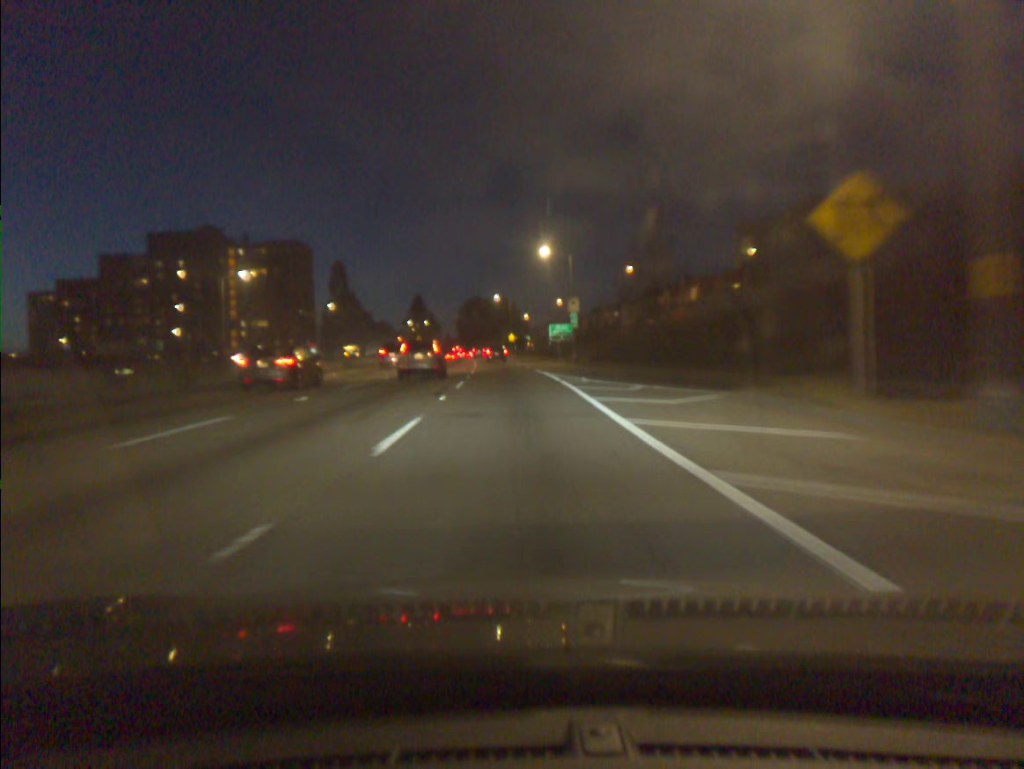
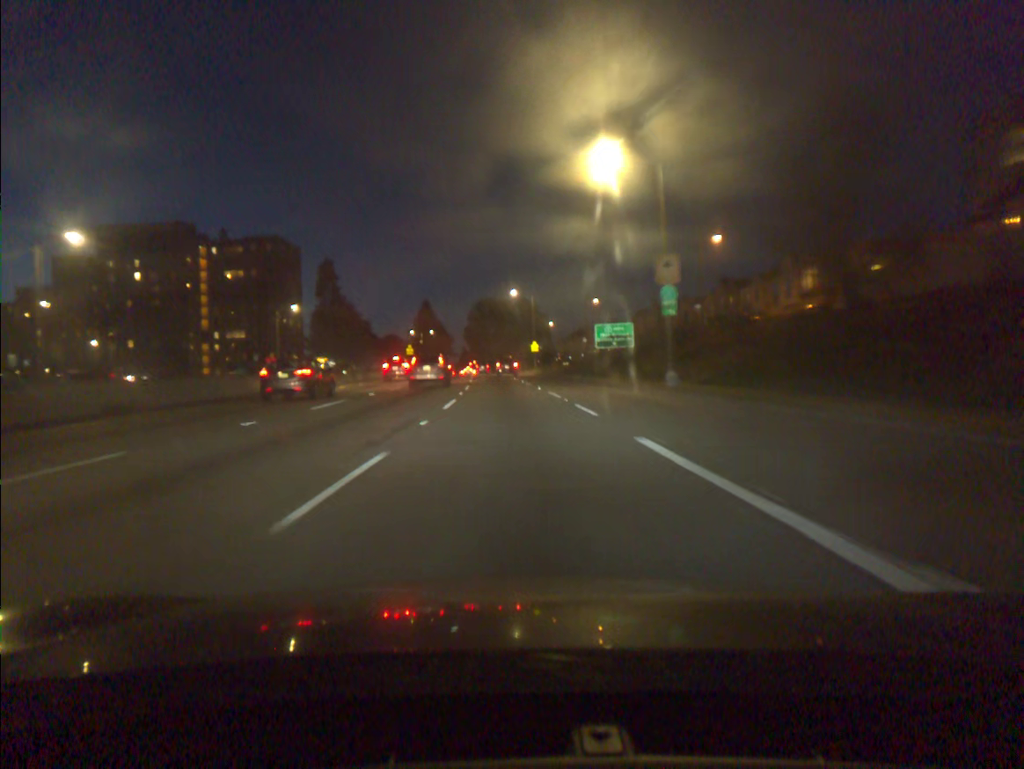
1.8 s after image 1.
(-0.5, +34.2) m; -2°
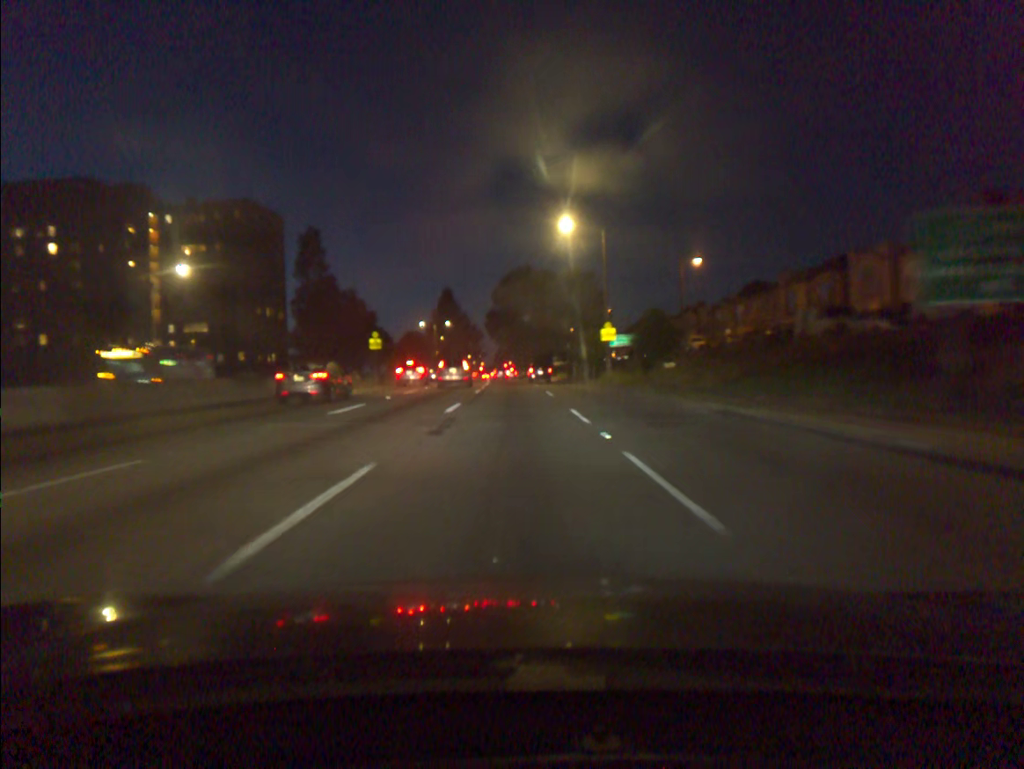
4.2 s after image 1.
(-1.0, +45.3) m; -3°
